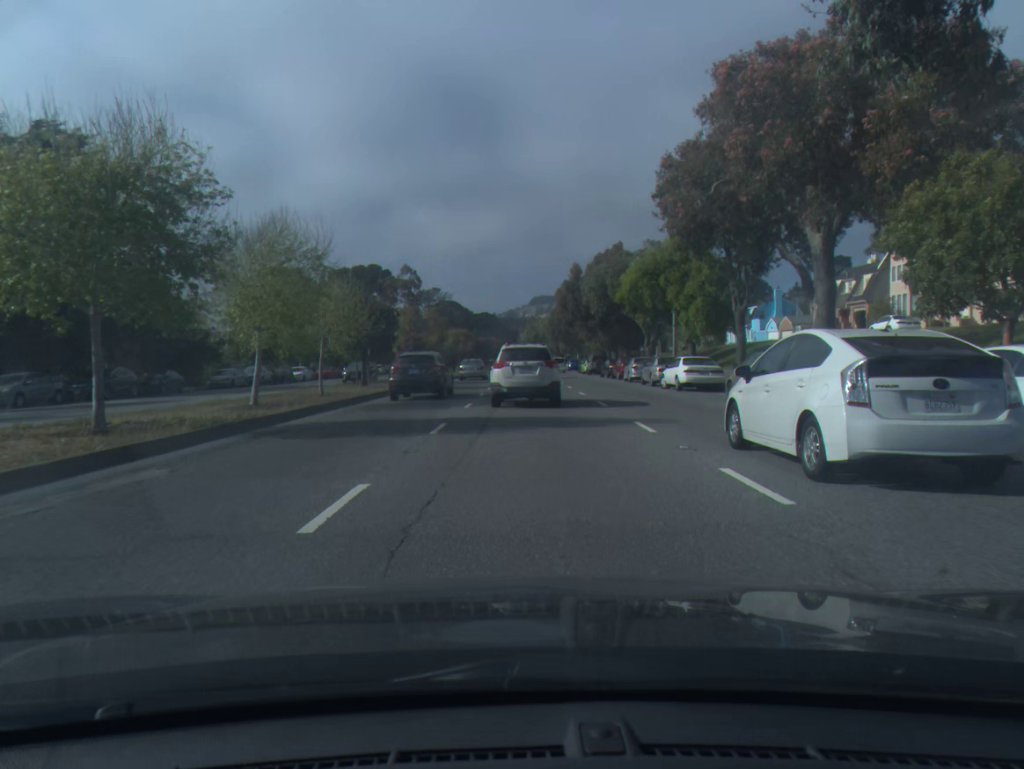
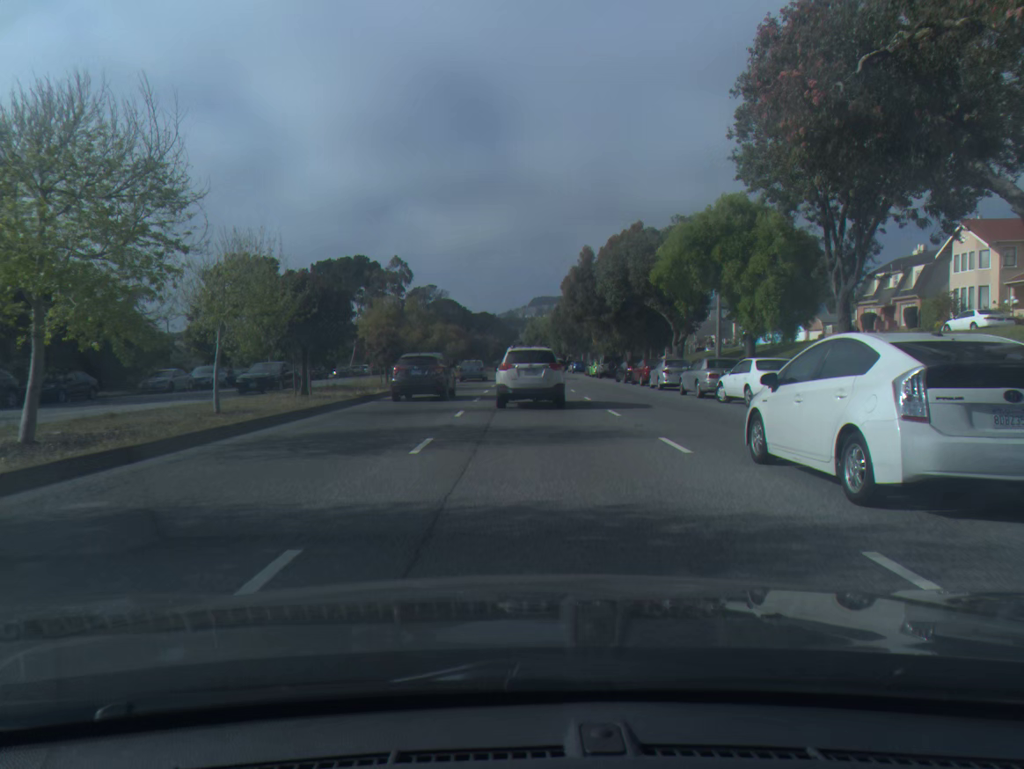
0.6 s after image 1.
(0.0, +9.9) m; 0°
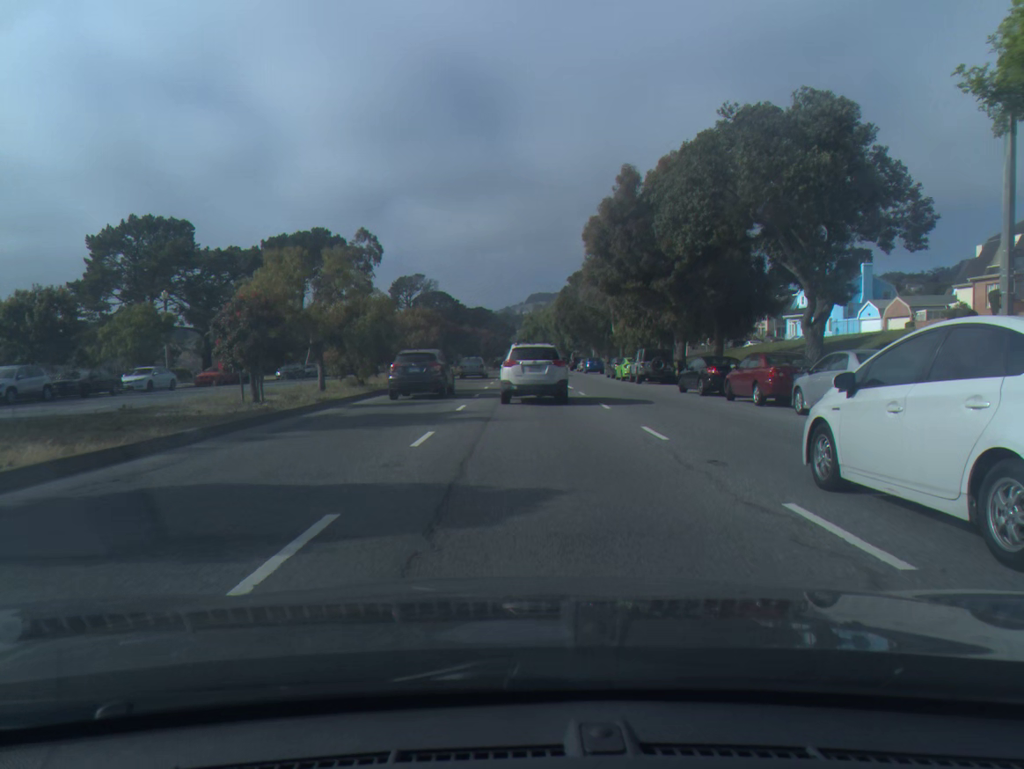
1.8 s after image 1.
(0.0, +20.6) m; 0°
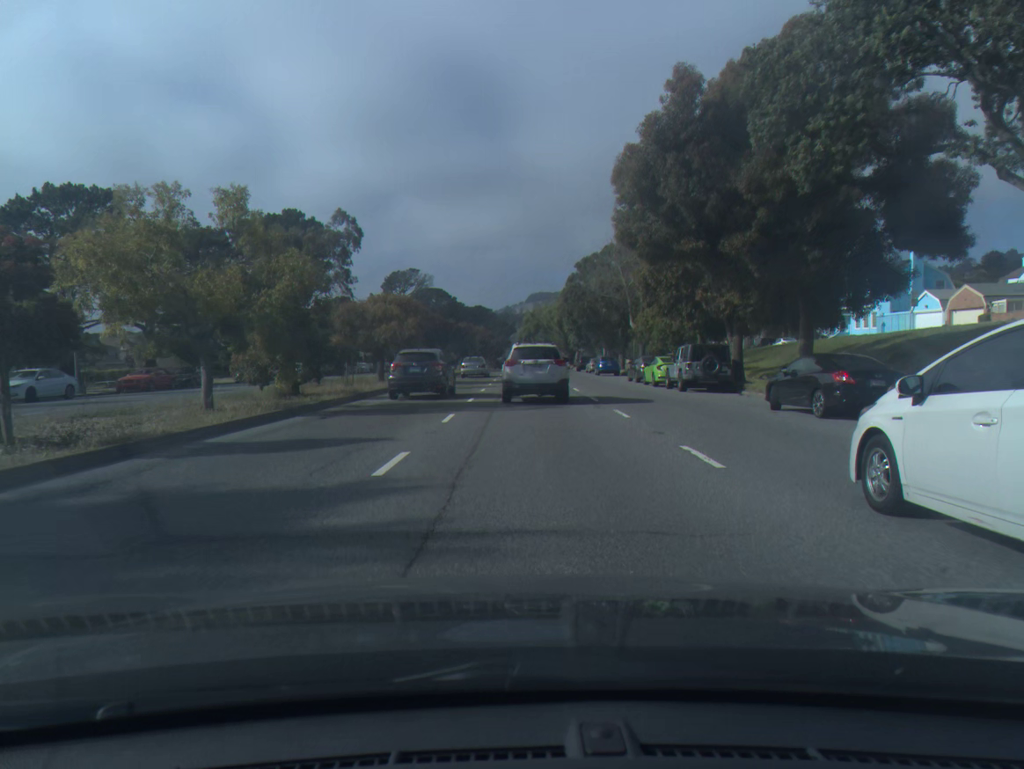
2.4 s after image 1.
(0.0, +10.7) m; 0°
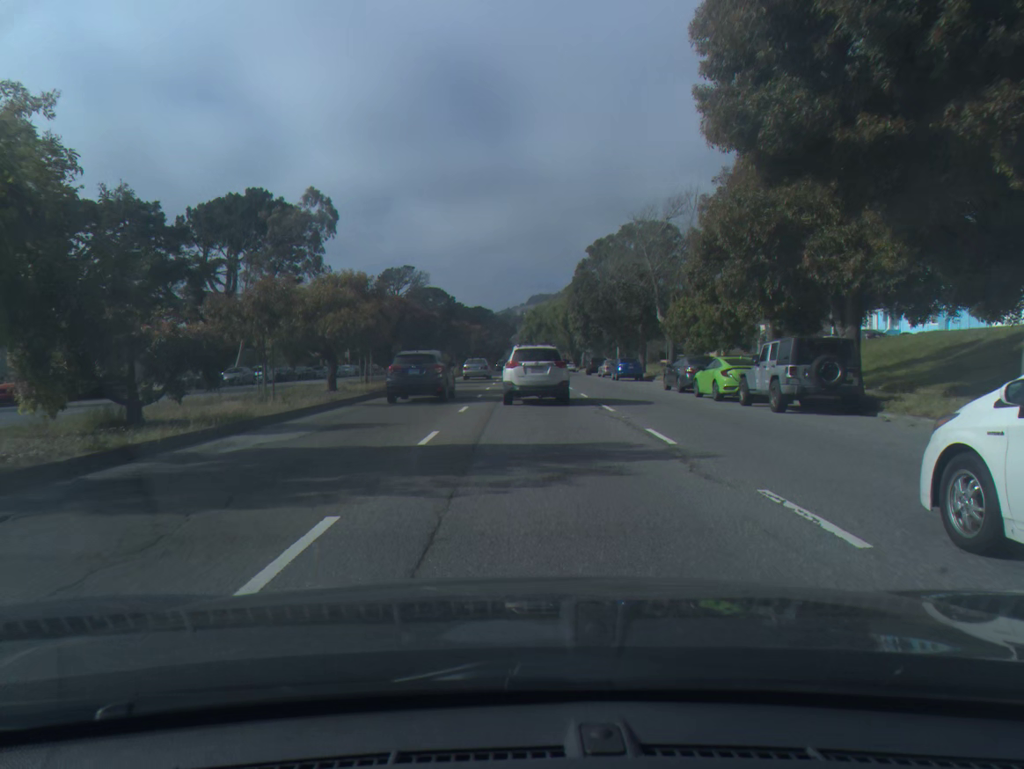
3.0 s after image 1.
(0.0, +10.9) m; 0°
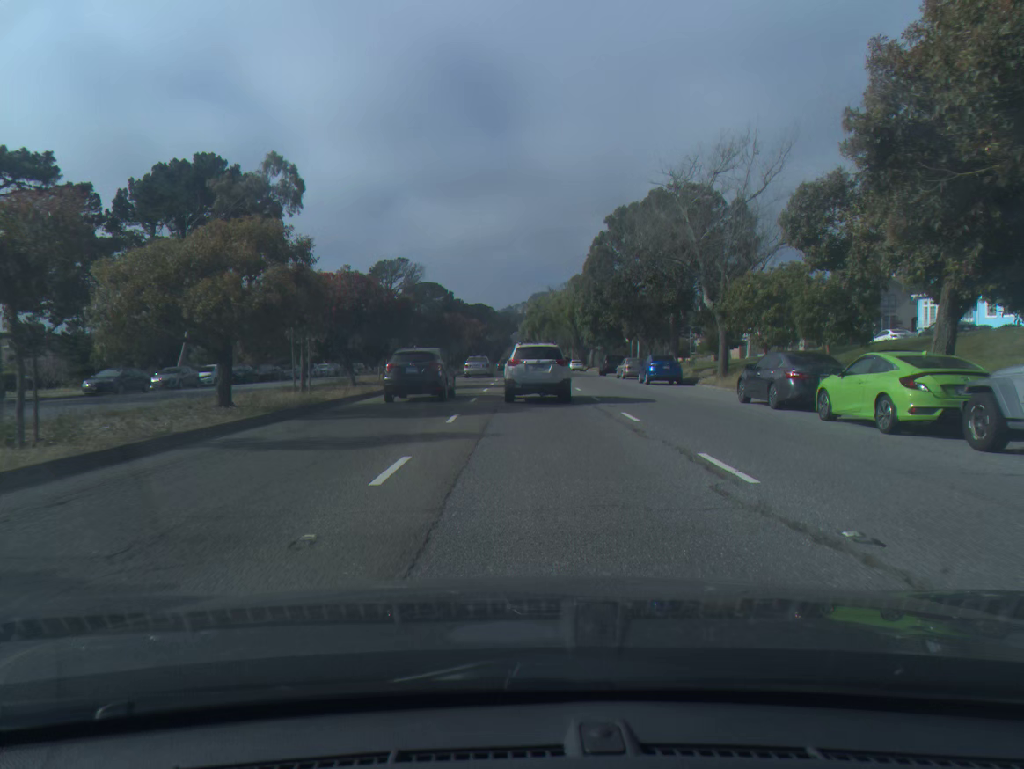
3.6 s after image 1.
(0.0, +11.1) m; 0°
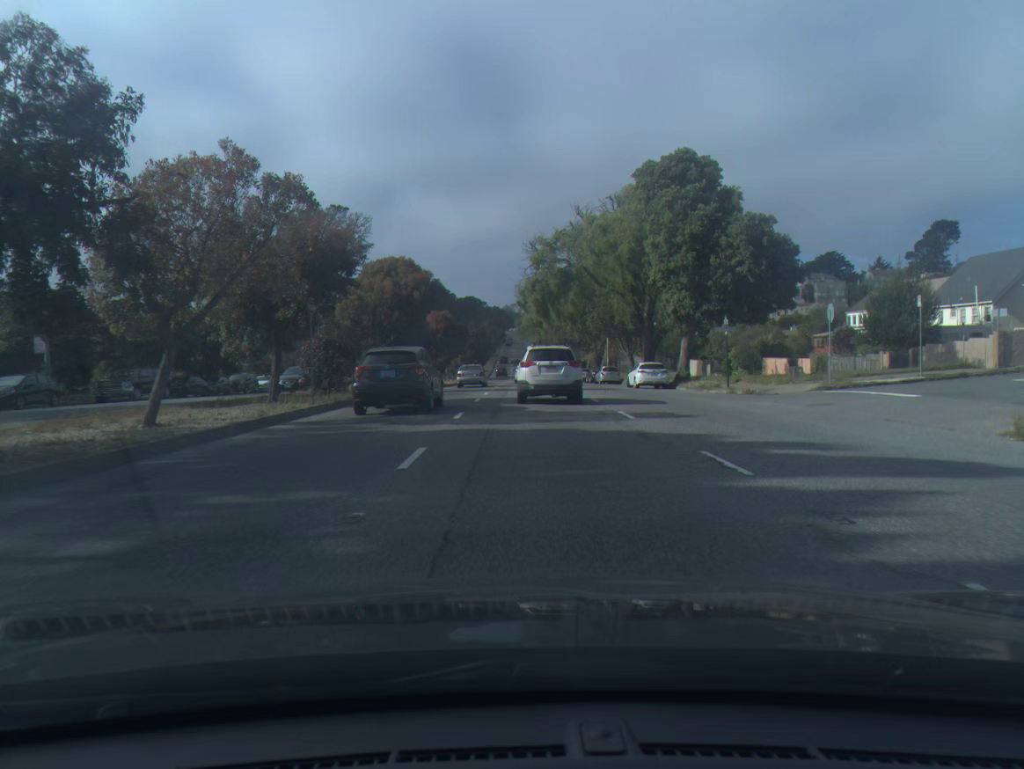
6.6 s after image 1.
(0.0, +57.4) m; 0°
